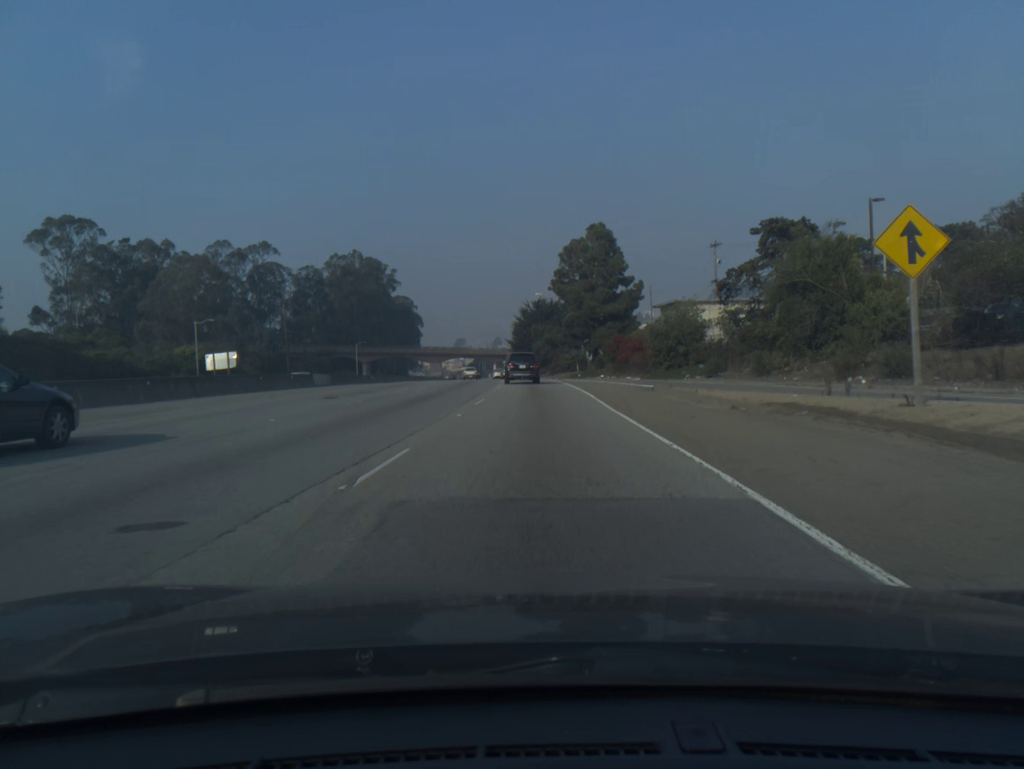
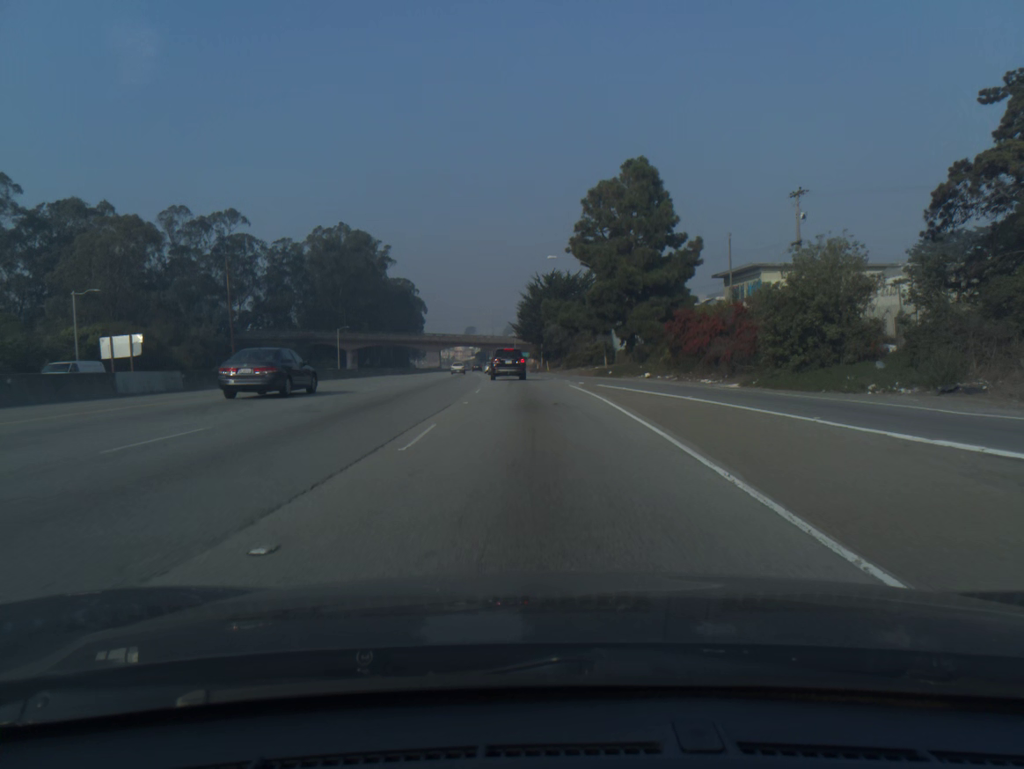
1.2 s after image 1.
(-0.2, +26.6) m; -1°
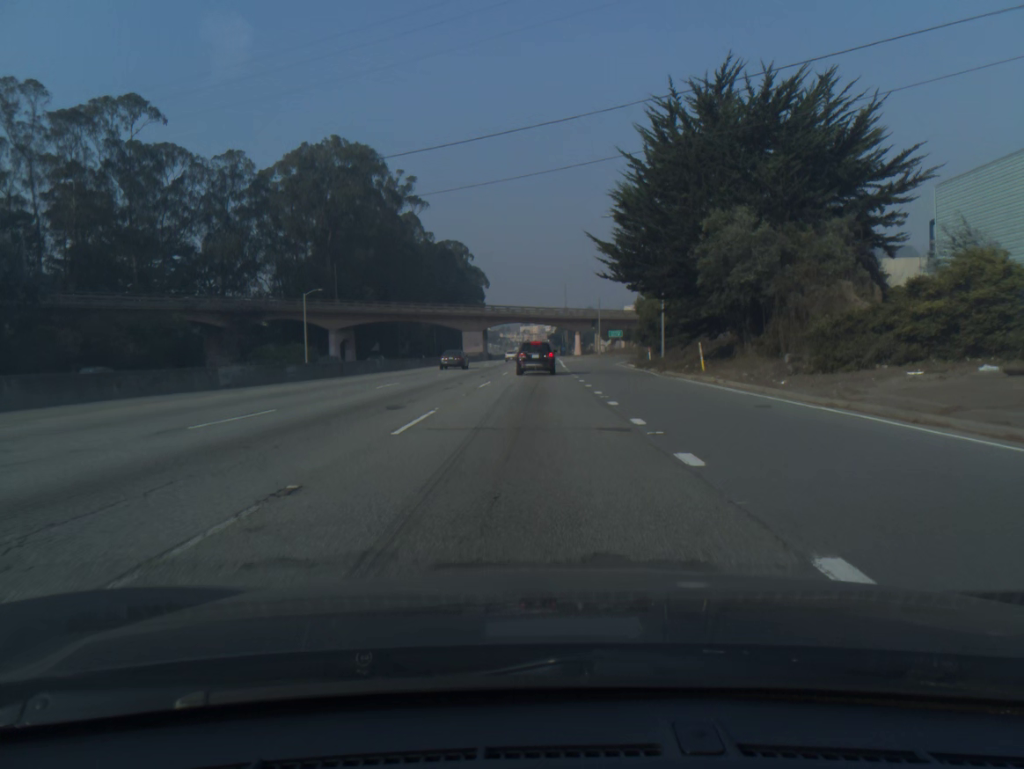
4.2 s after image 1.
(-2.7, +65.4) m; -6°
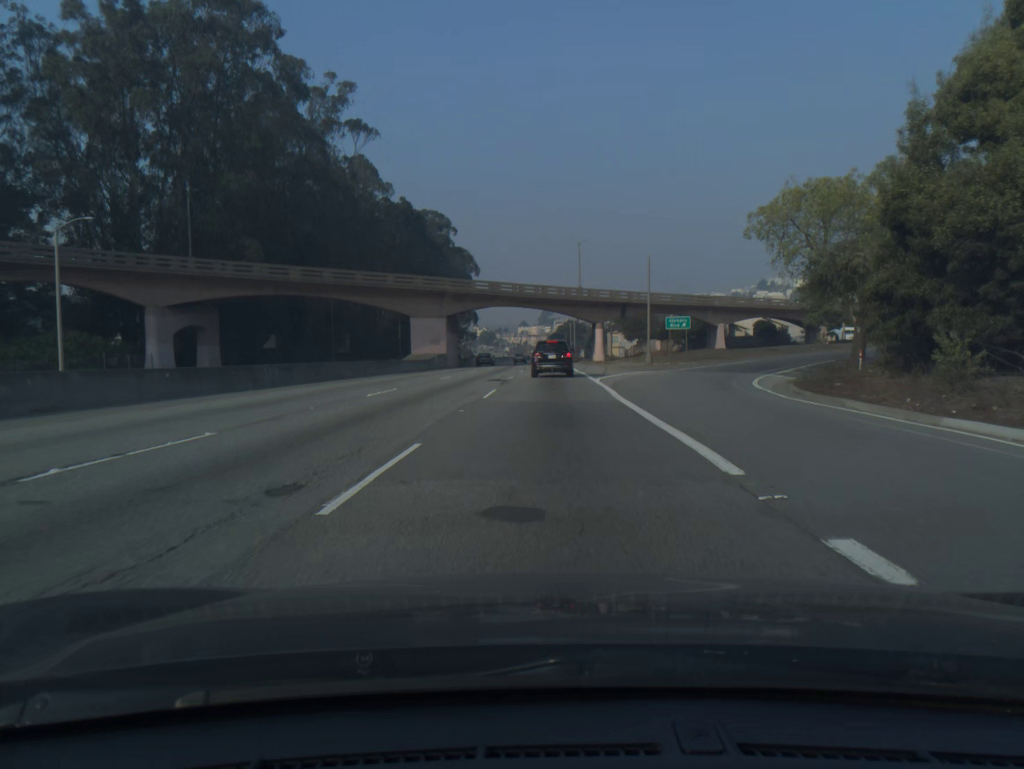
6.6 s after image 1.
(-0.5, +49.1) m; 0°
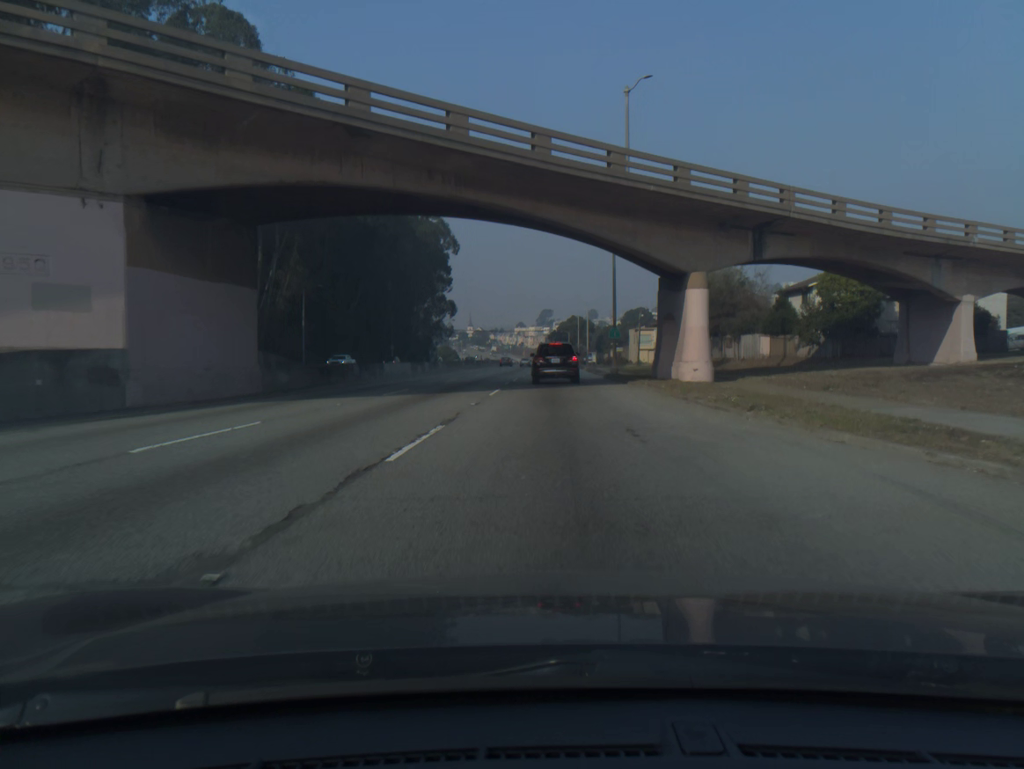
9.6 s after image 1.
(+0.4, +56.9) m; 0°
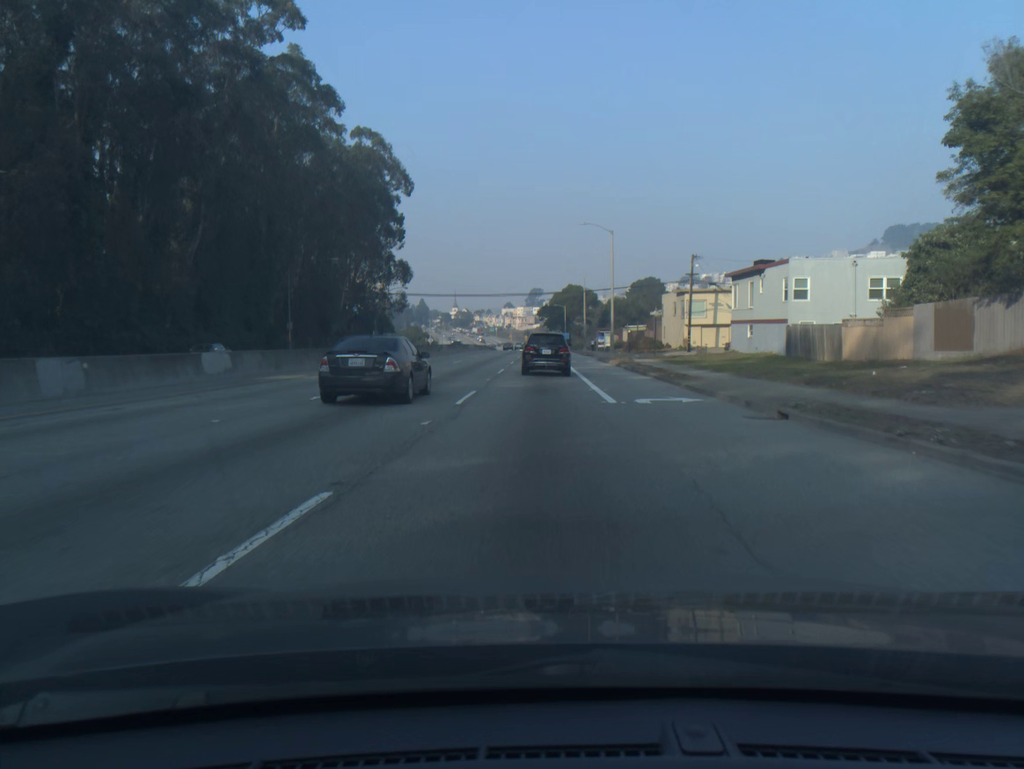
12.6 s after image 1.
(+0.7, +51.1) m; +1°
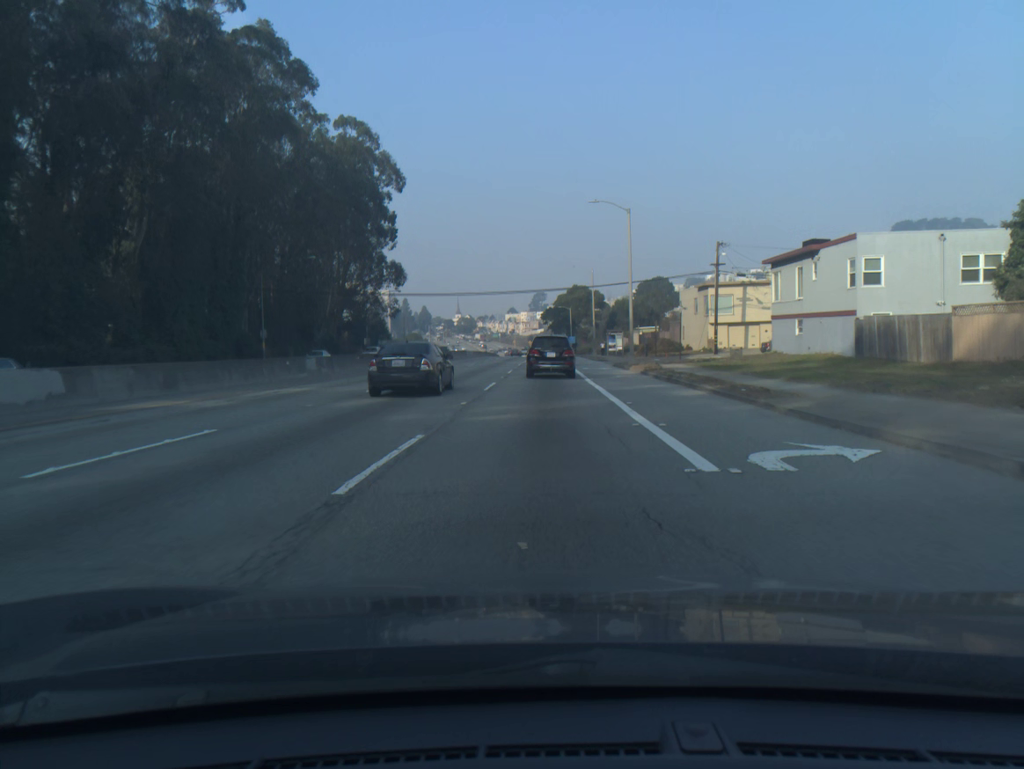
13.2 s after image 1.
(0.0, +9.9) m; 0°
